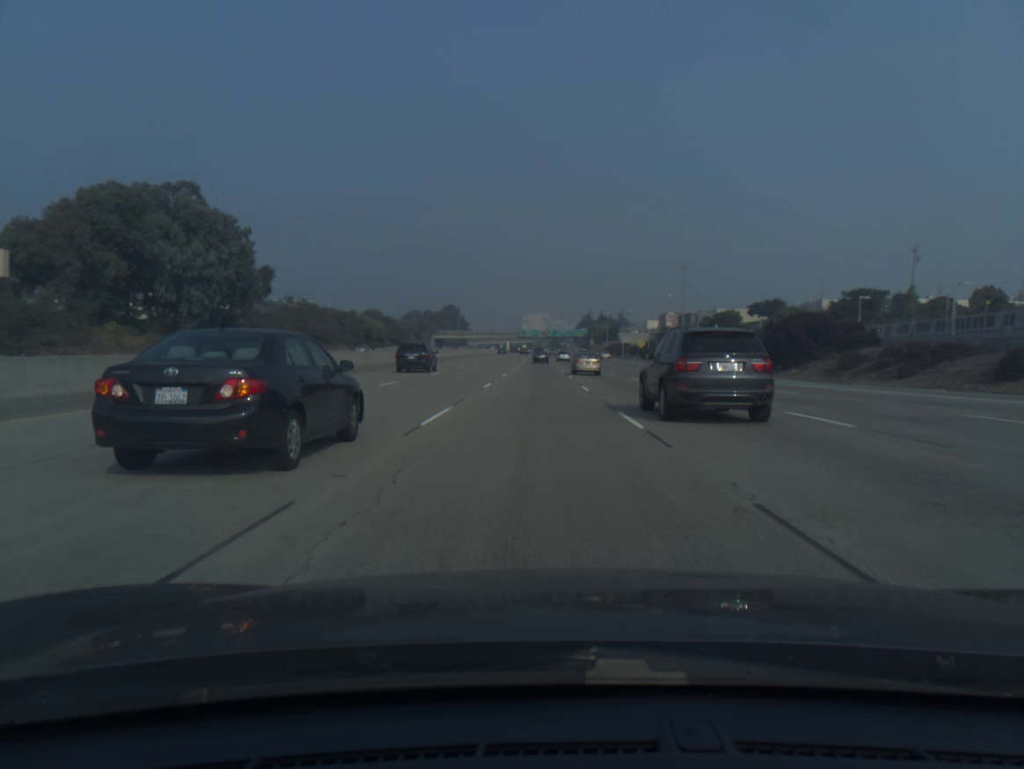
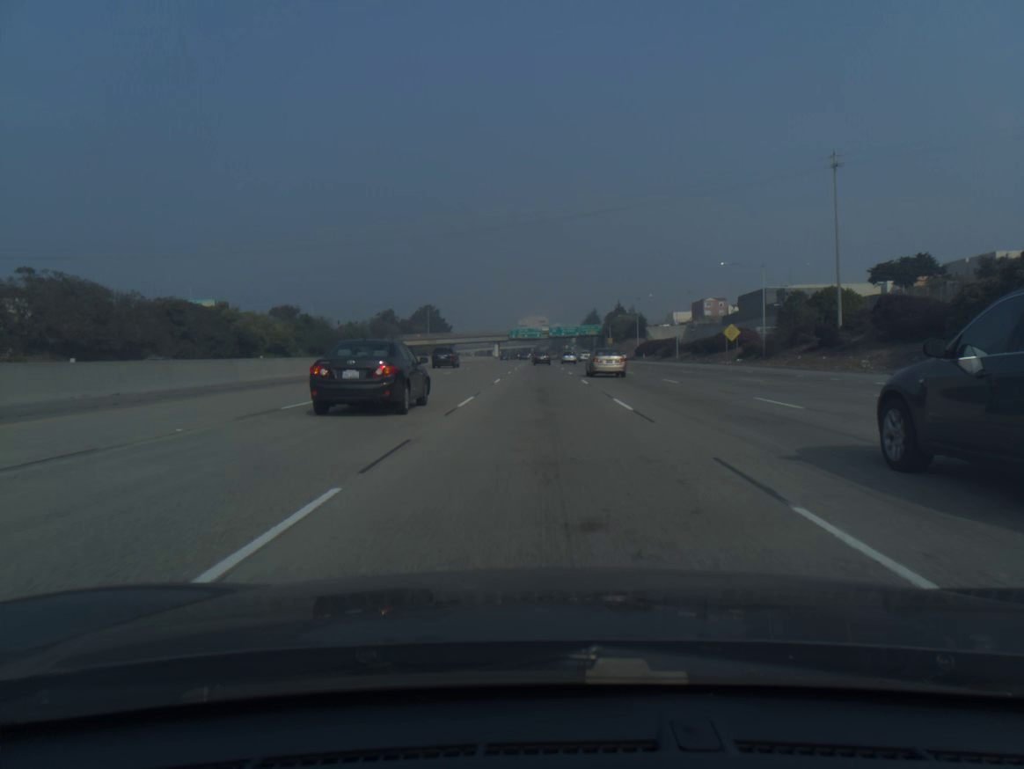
(-0.5, +81.9) m; 0°
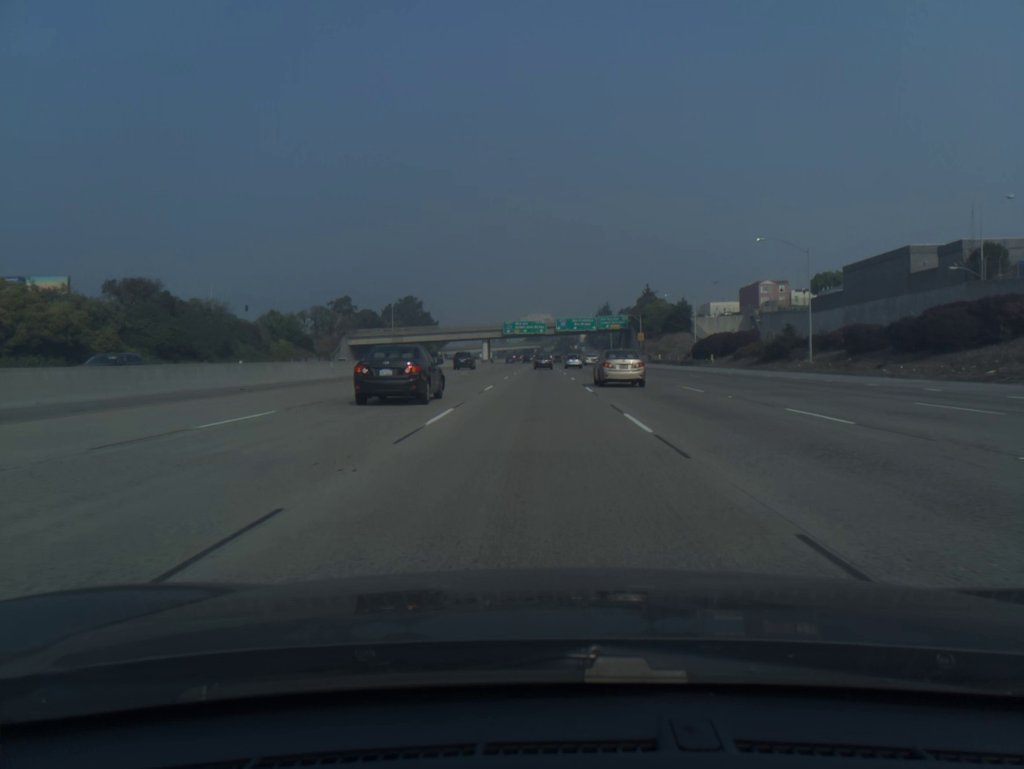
(0.0, +61.2) m; 0°
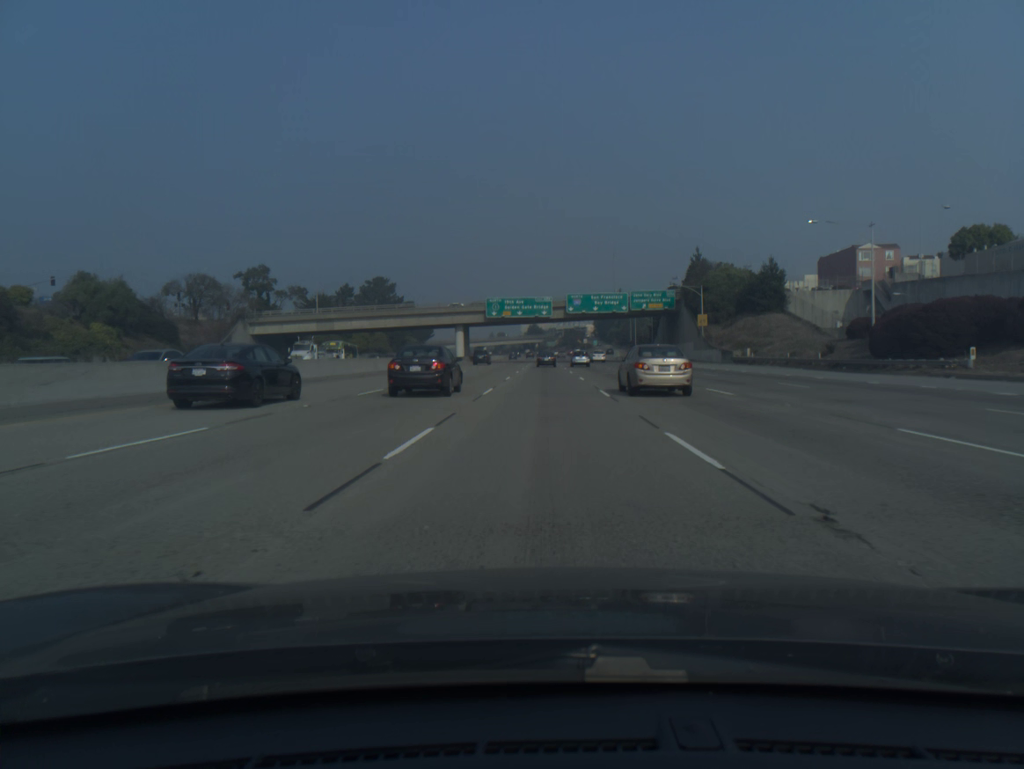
(-0.2, +60.6) m; 0°
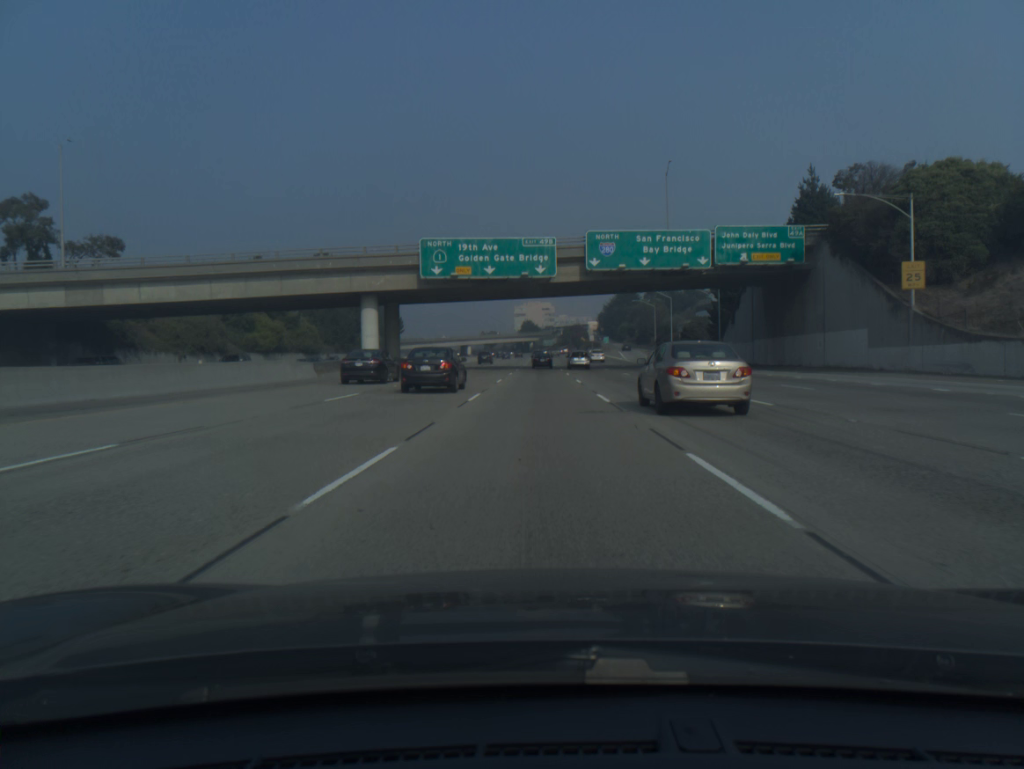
(+0.3, +59.8) m; 0°
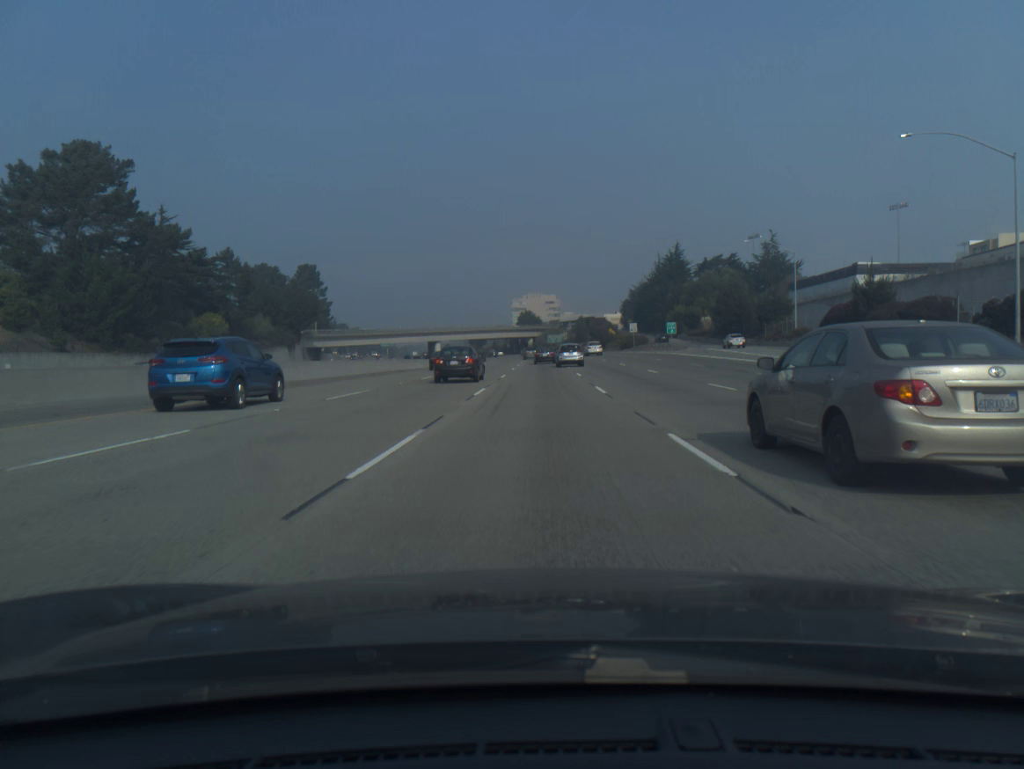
(-0.3, +98.2) m; 0°
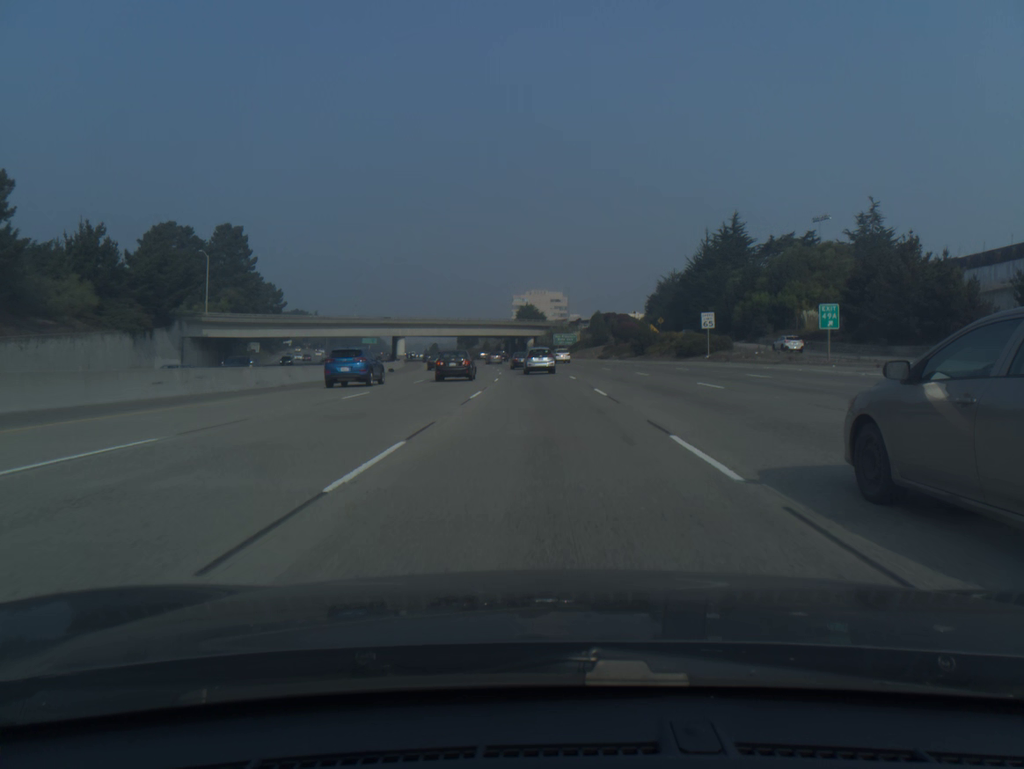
(-0.1, +57.6) m; 0°
